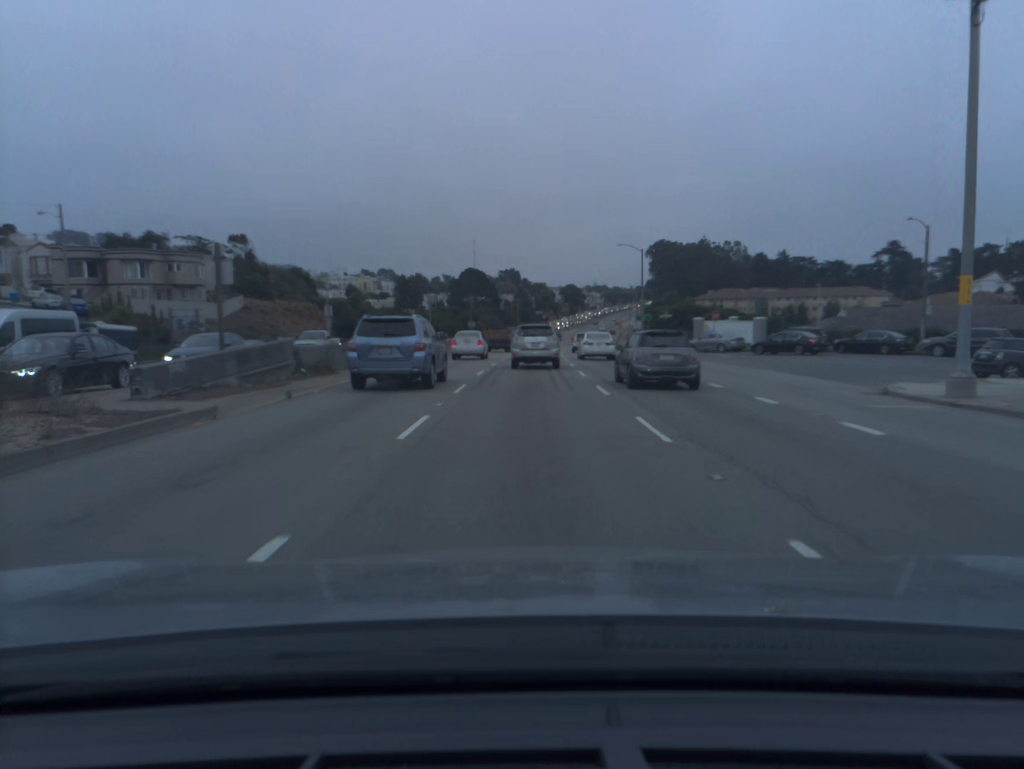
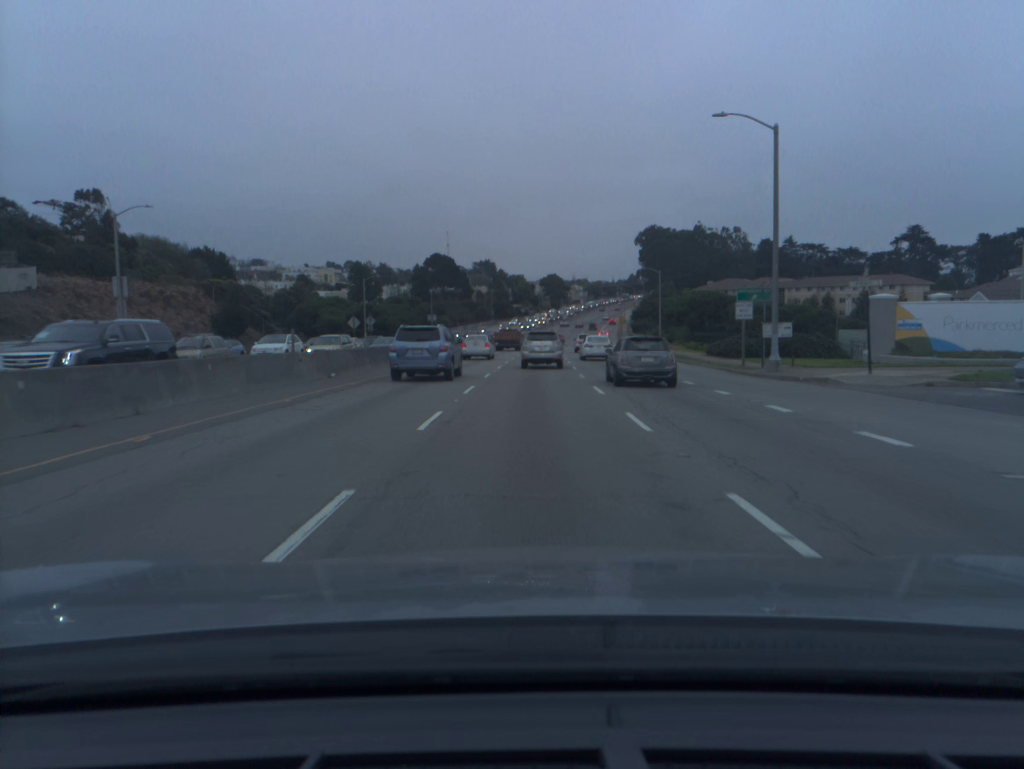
(+0.6, +42.5) m; +2°
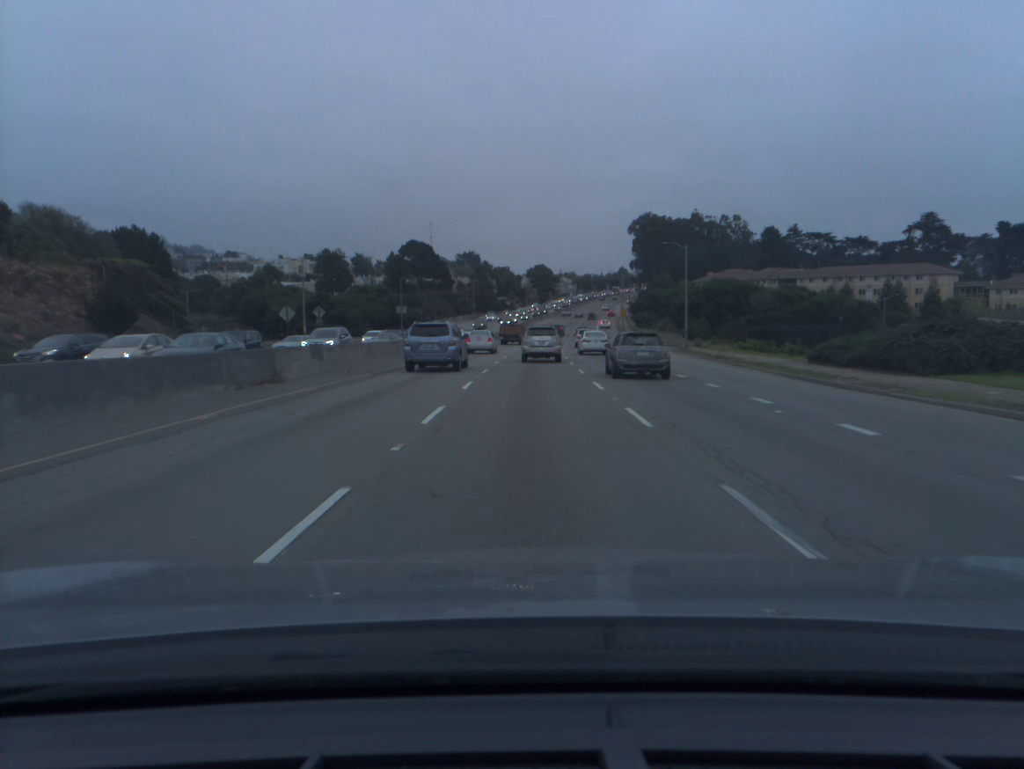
(+0.2, +22.1) m; +1°
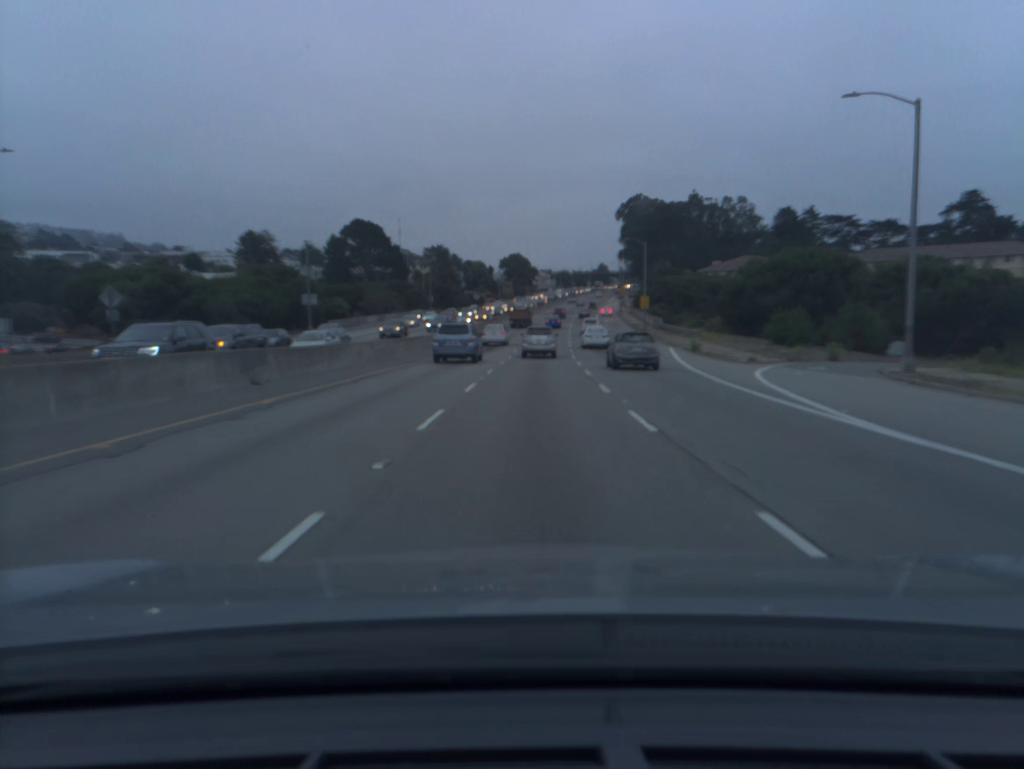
(+0.7, +45.3) m; +2°
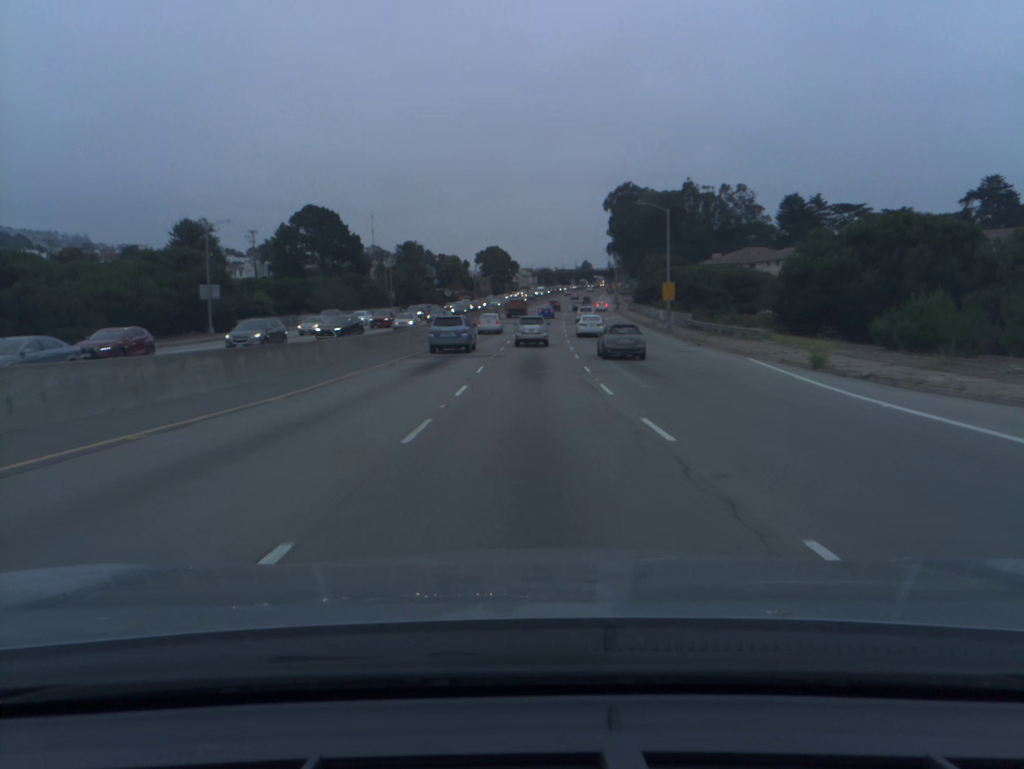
(+0.3, +23.0) m; +1°
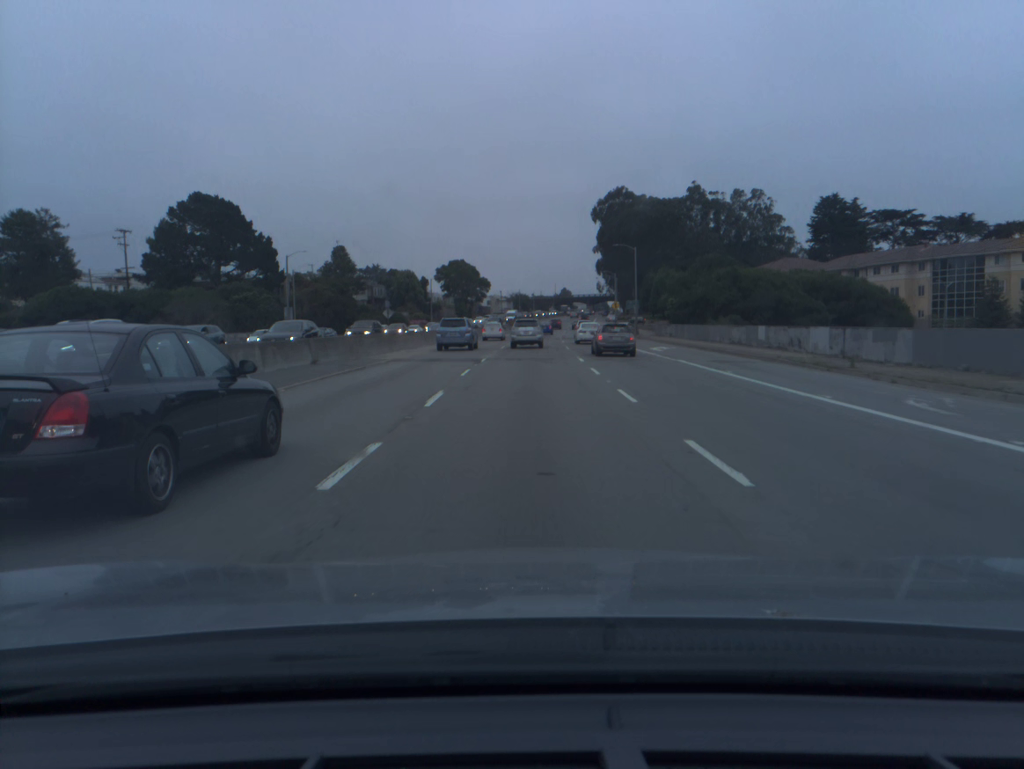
(+0.8, +47.3) m; +2°
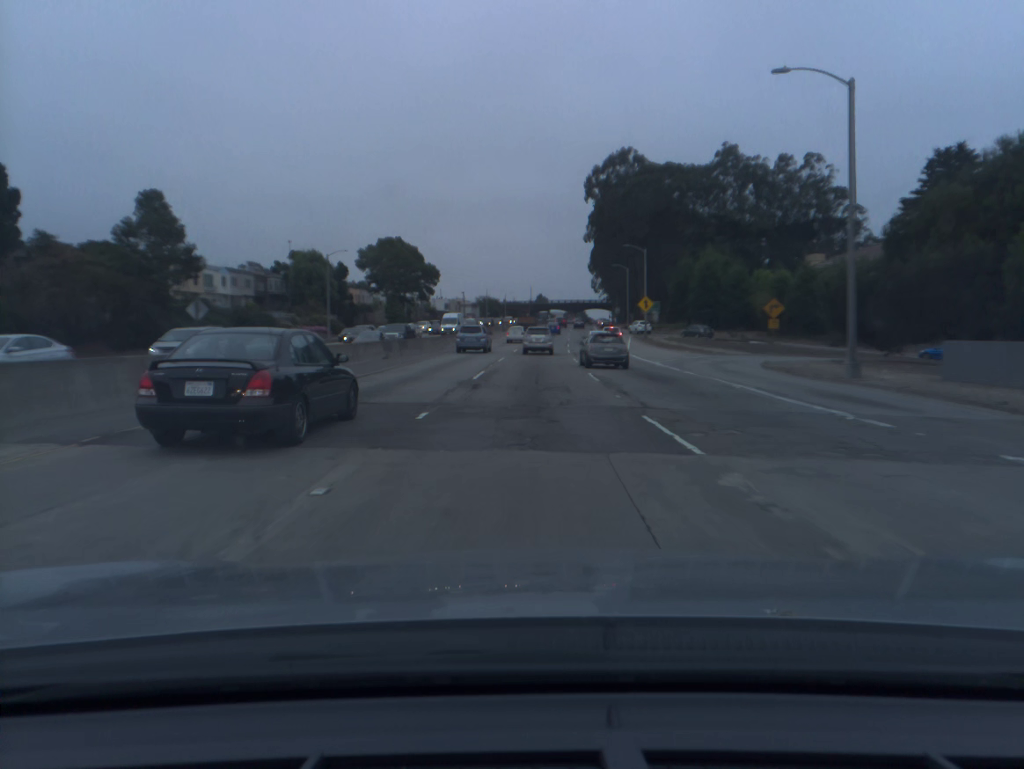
(+1.0, +59.9) m; +2°
